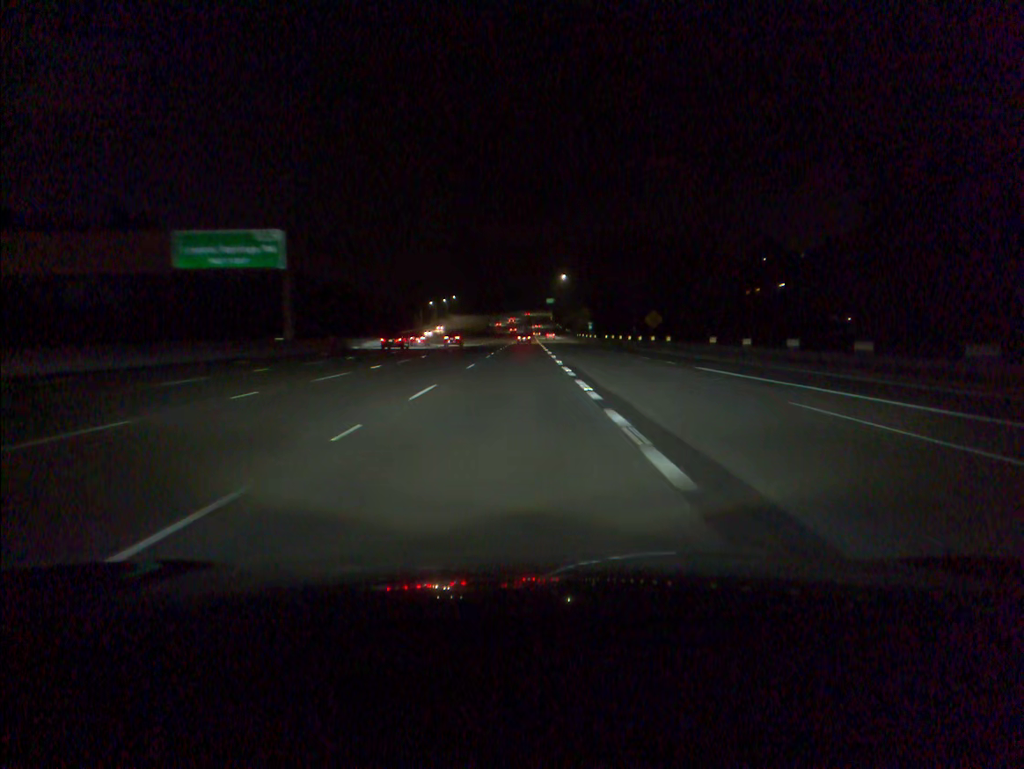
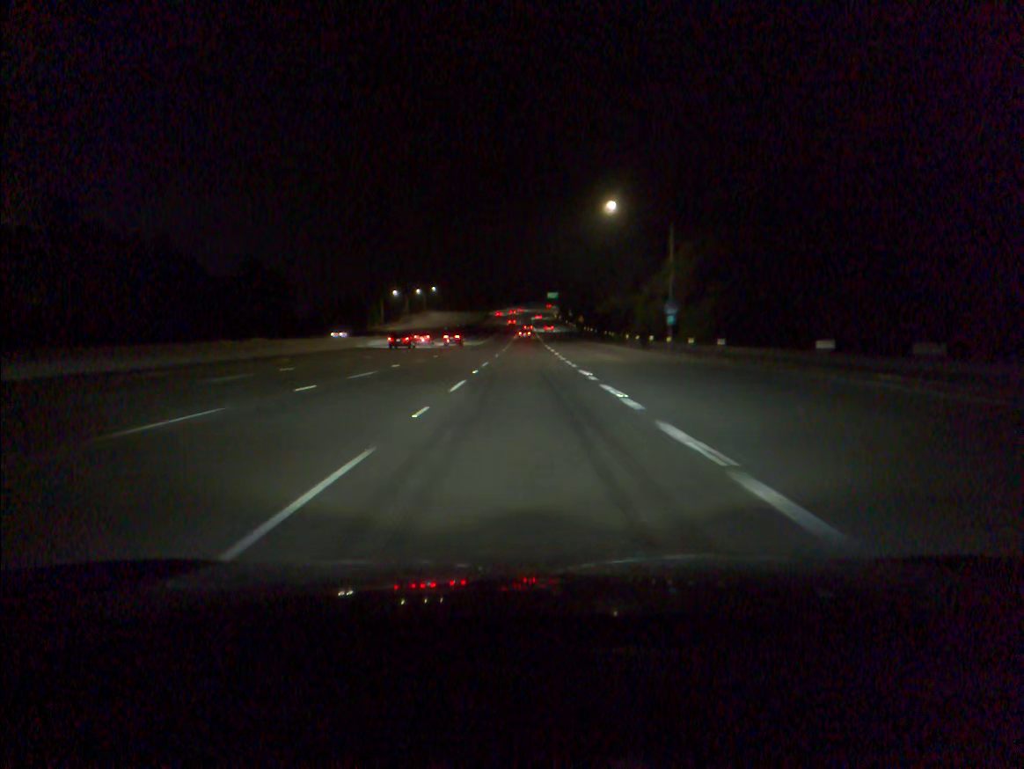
(0.0, +83.3) m; 0°
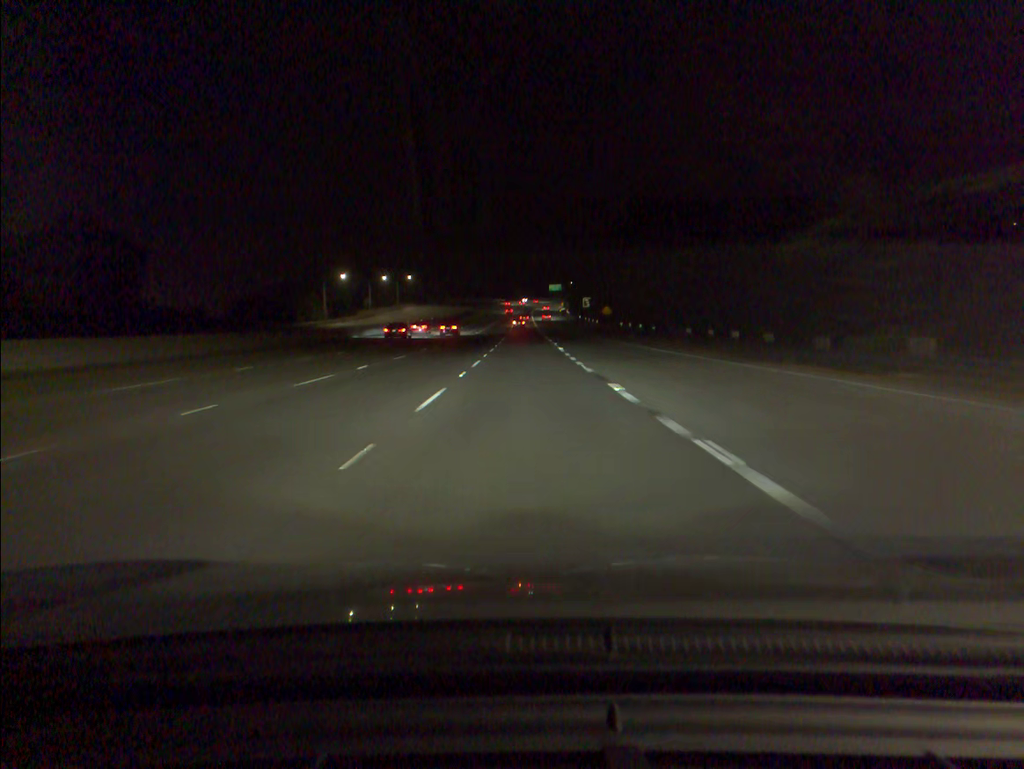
(+0.2, +62.6) m; 0°
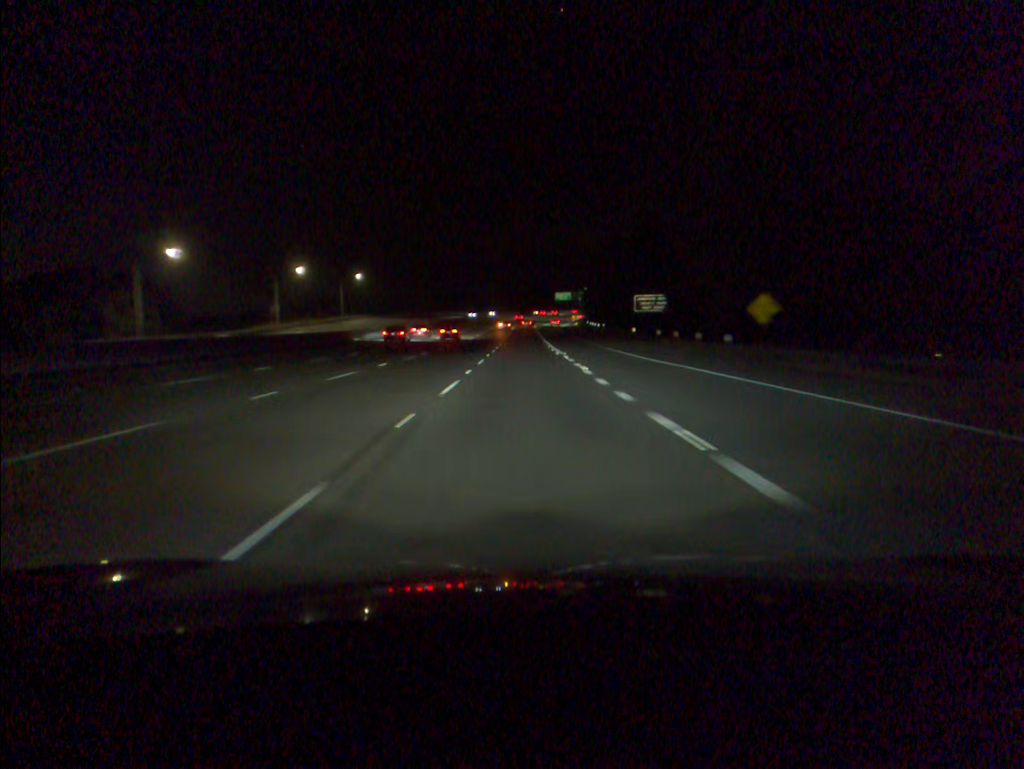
(+0.1, +82.4) m; 0°
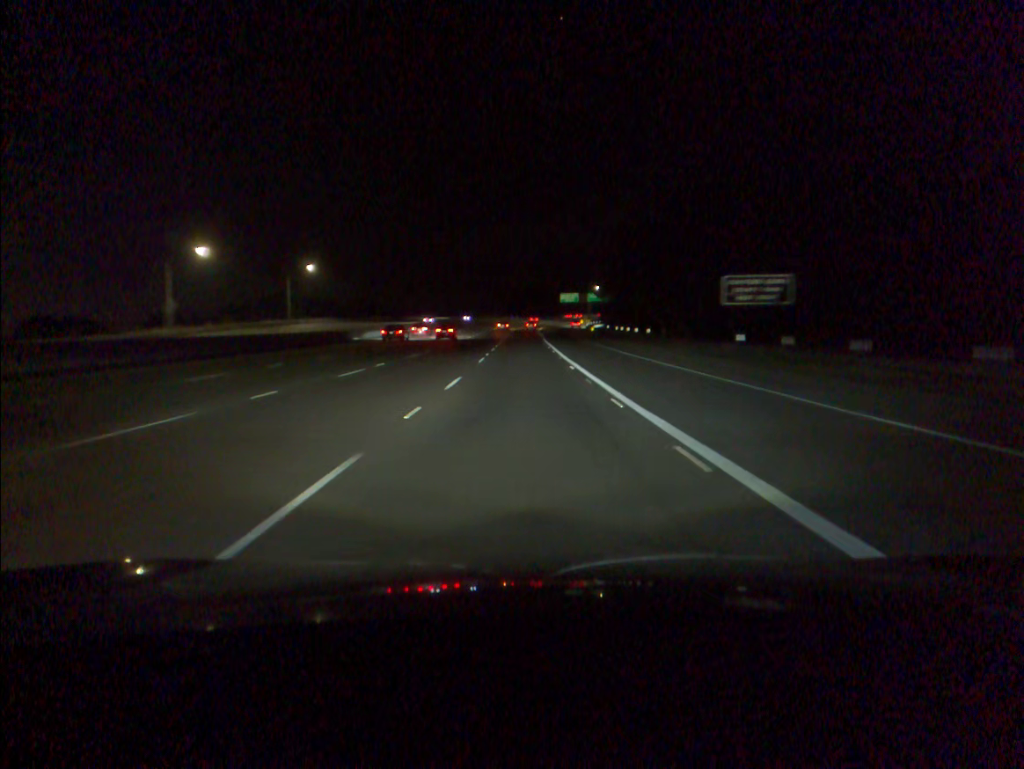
(0.0, +41.2) m; 0°
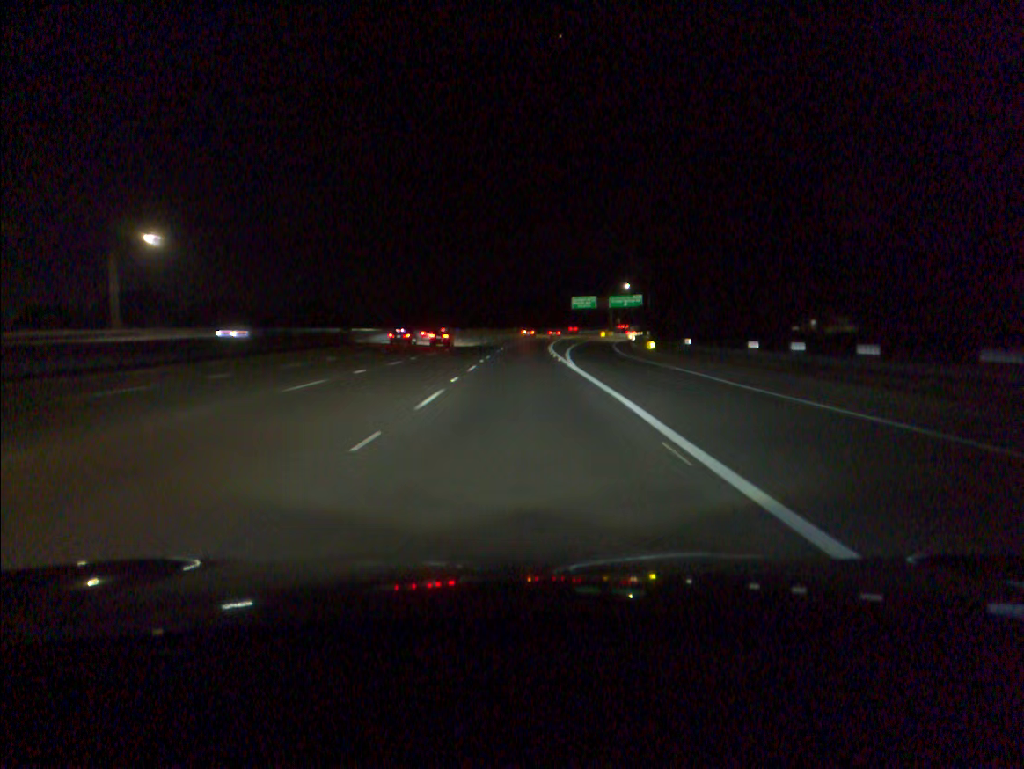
(0.0, +61.7) m; 0°
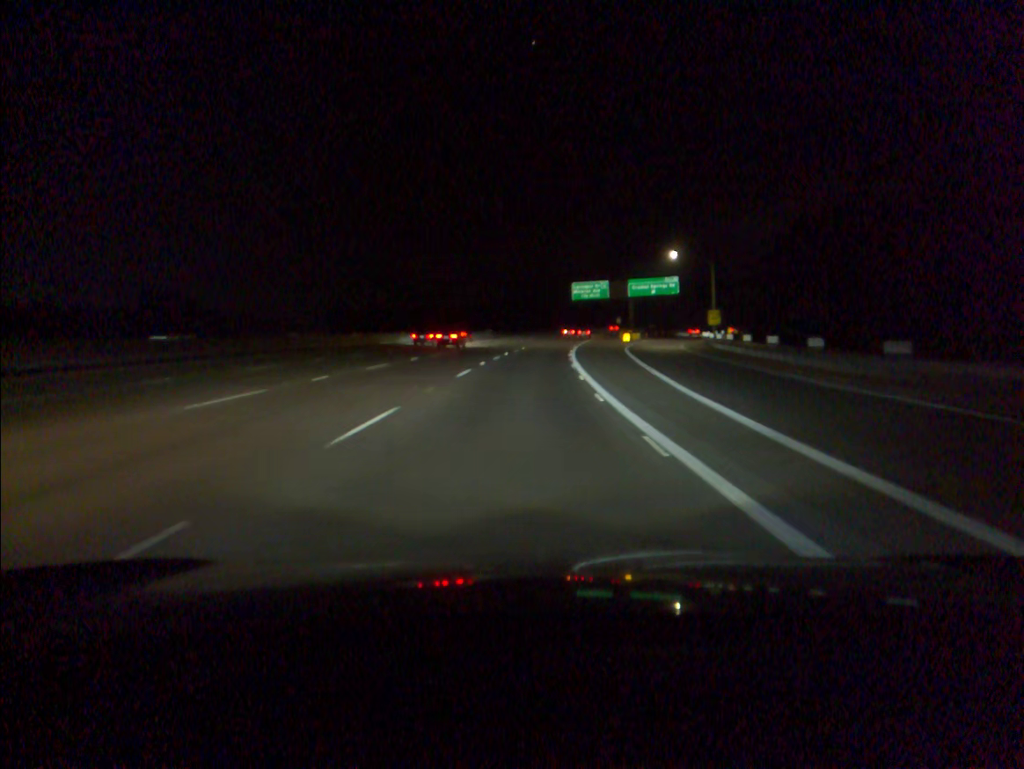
(+0.5, +61.5) m; +1°
